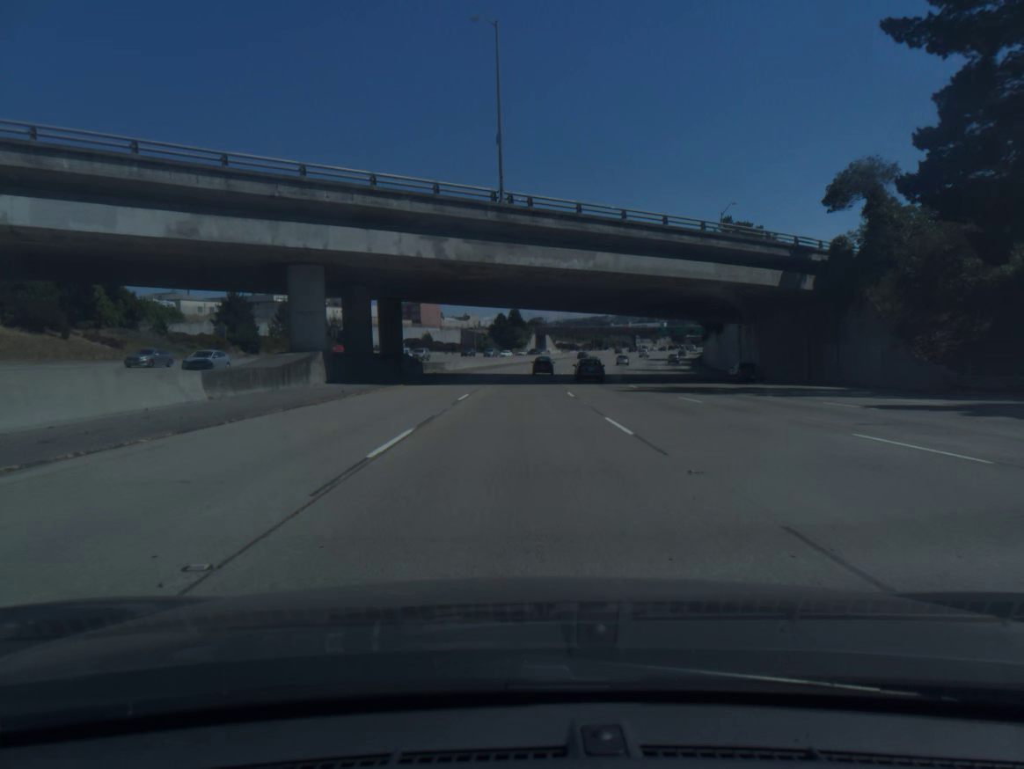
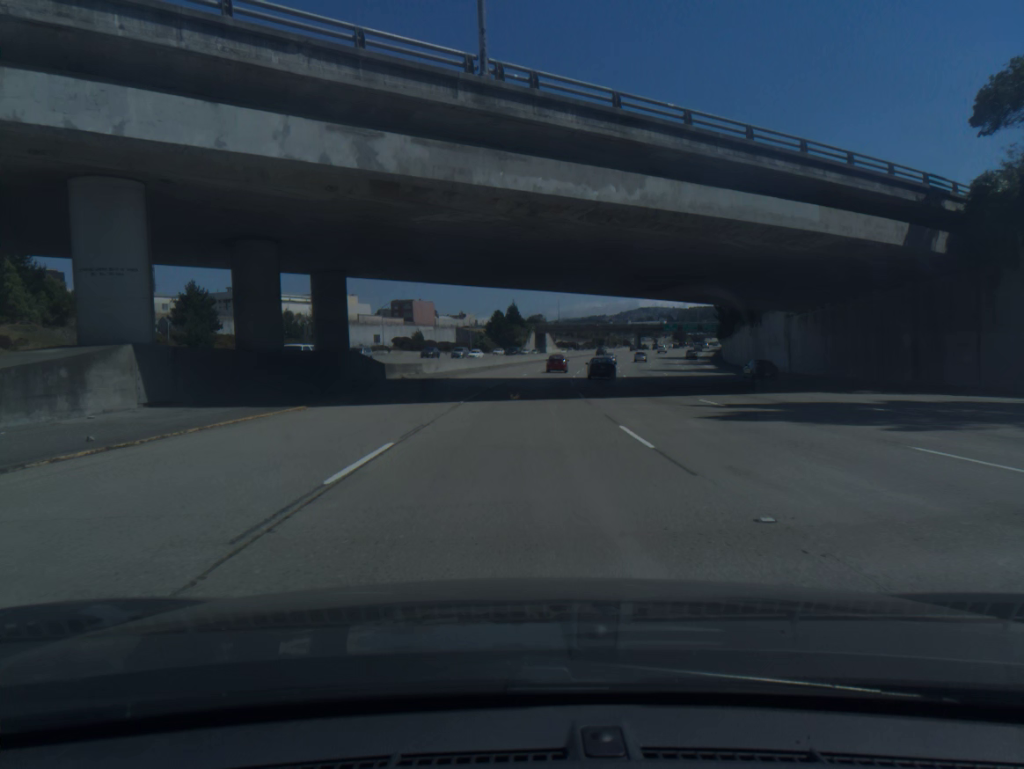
(0.0, +16.6) m; 0°
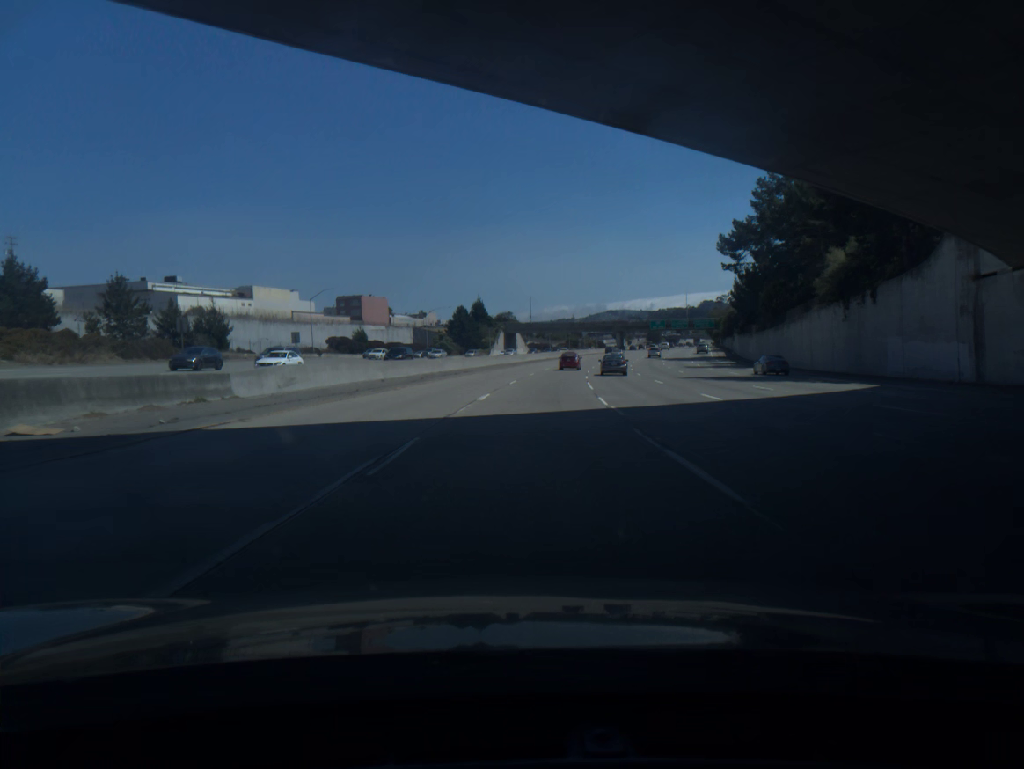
(+0.5, +33.4) m; +2°
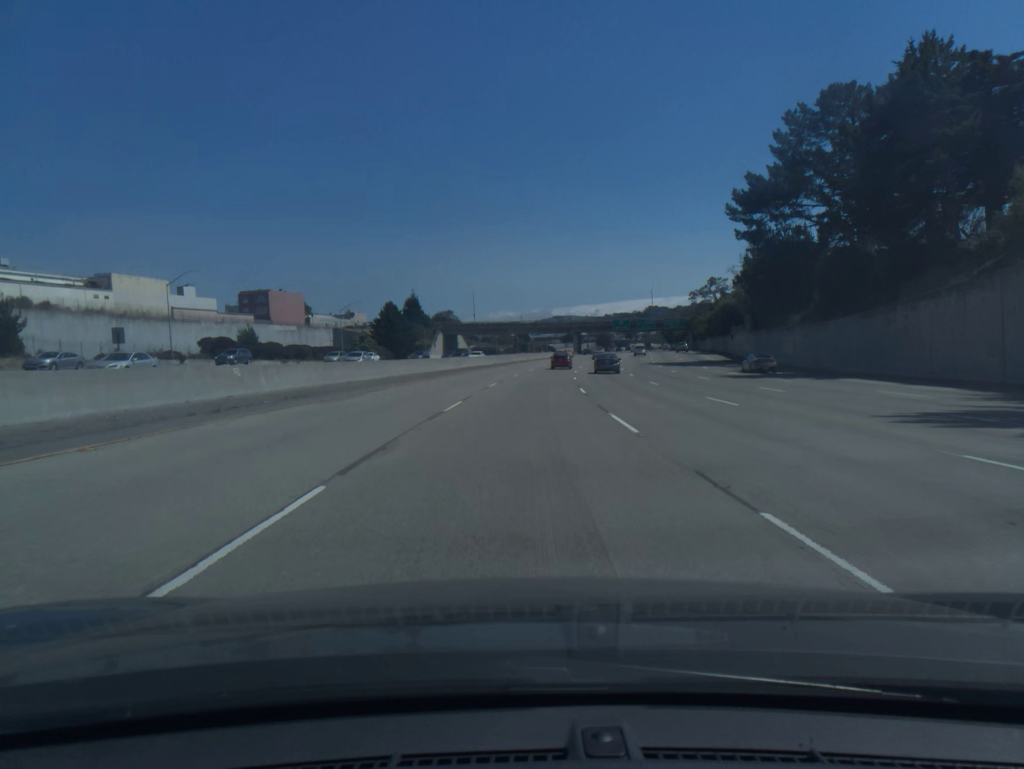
(+1.1, +33.6) m; +4°
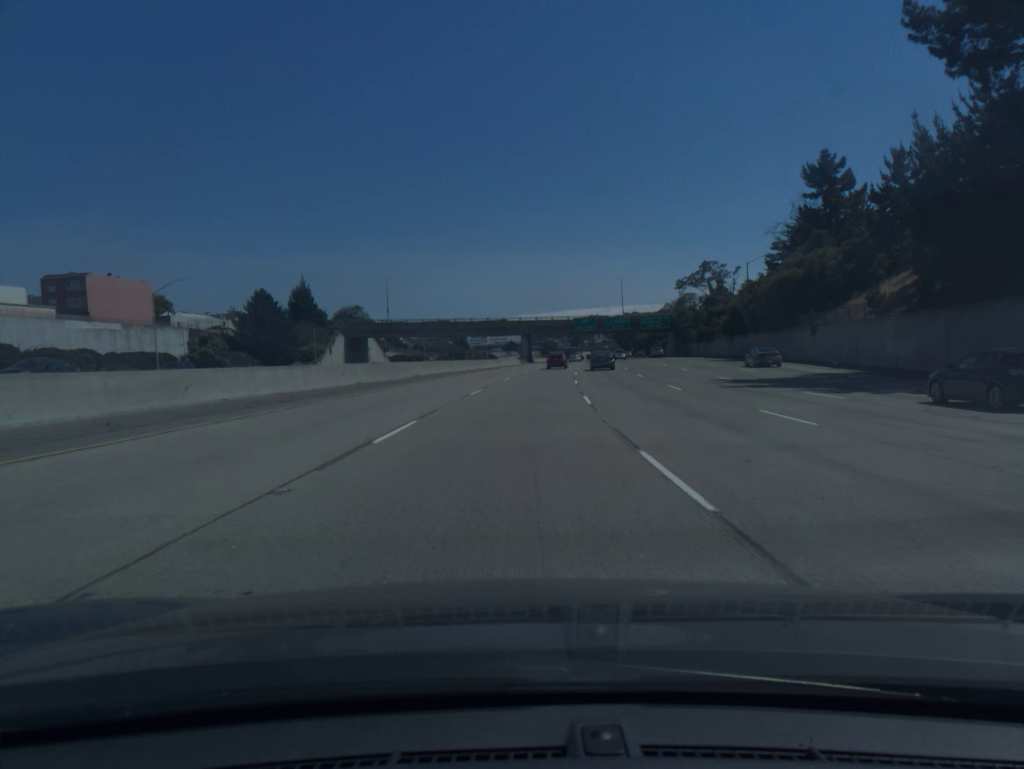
(+2.1, +50.4) m; +4°
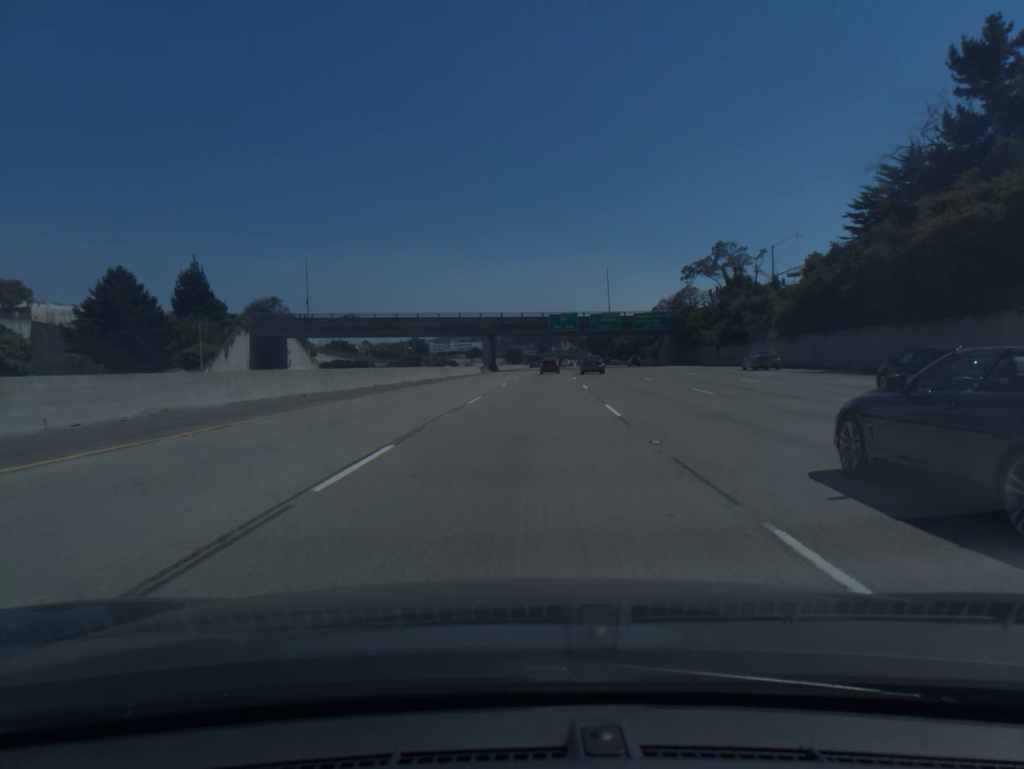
(+0.7, +33.6) m; +3°
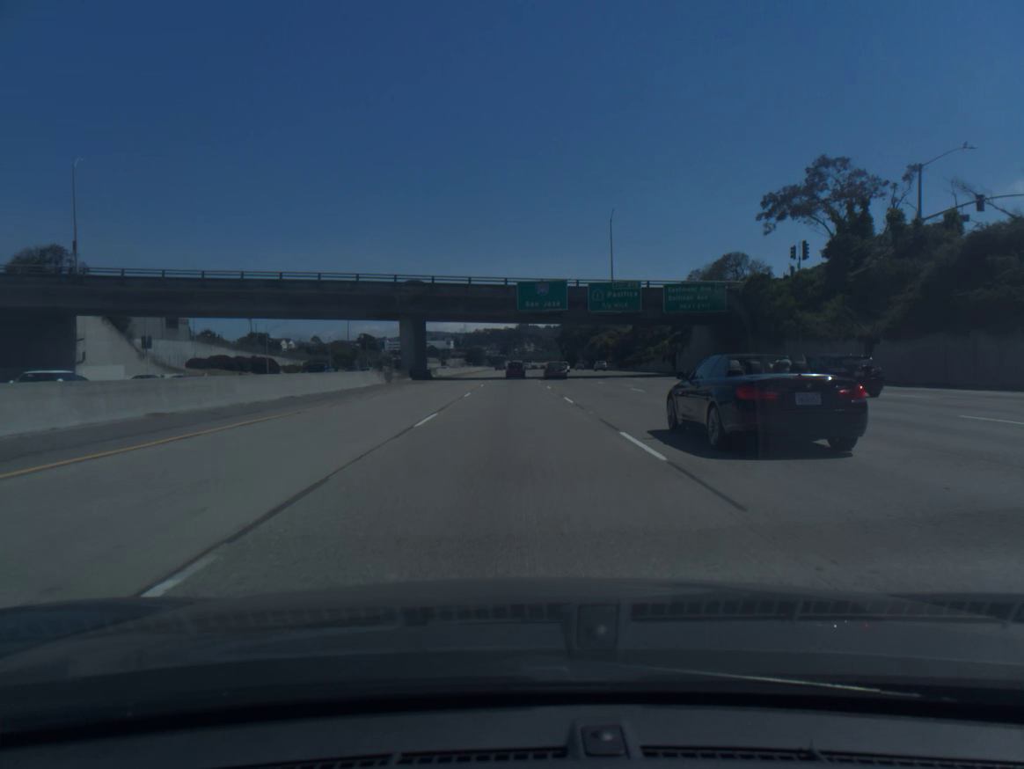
(+1.6, +50.5) m; +3°
